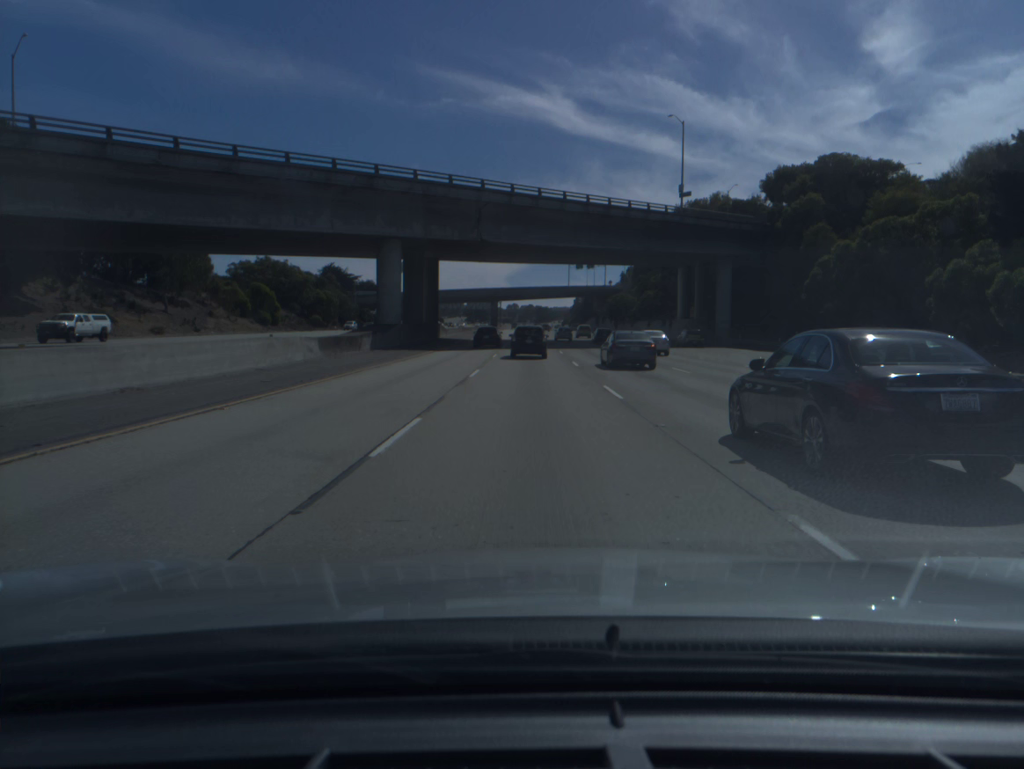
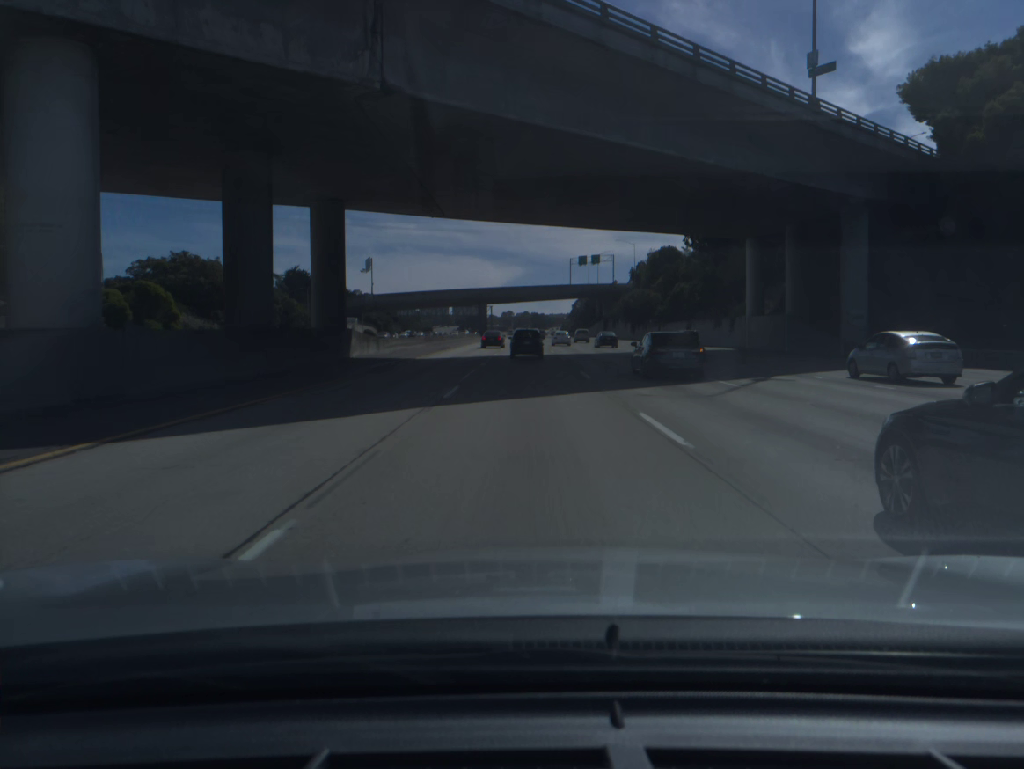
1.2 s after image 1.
(+0.1, +36.1) m; 0°
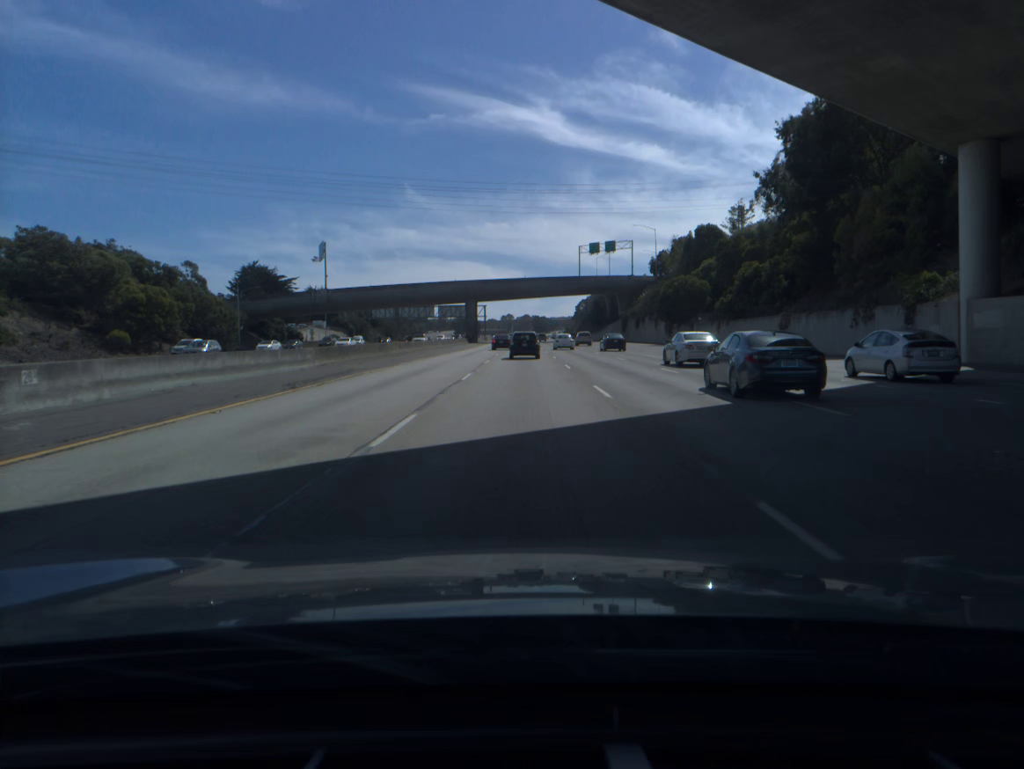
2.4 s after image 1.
(0.0, +36.2) m; 0°
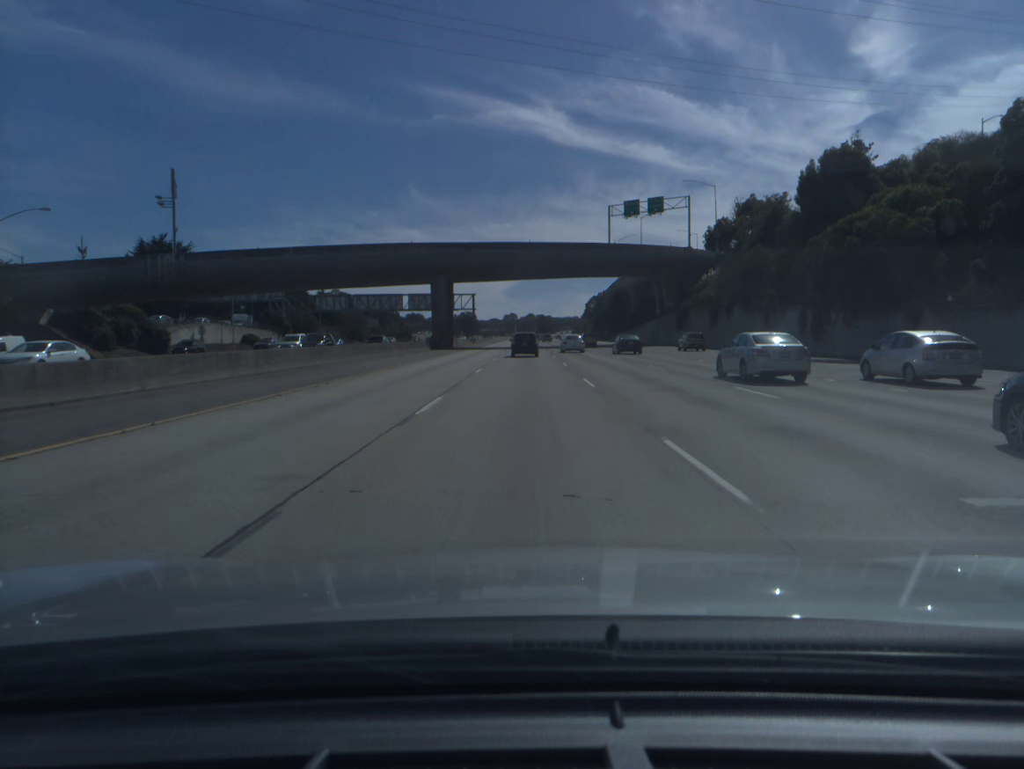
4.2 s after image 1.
(-0.3, +54.7) m; 0°
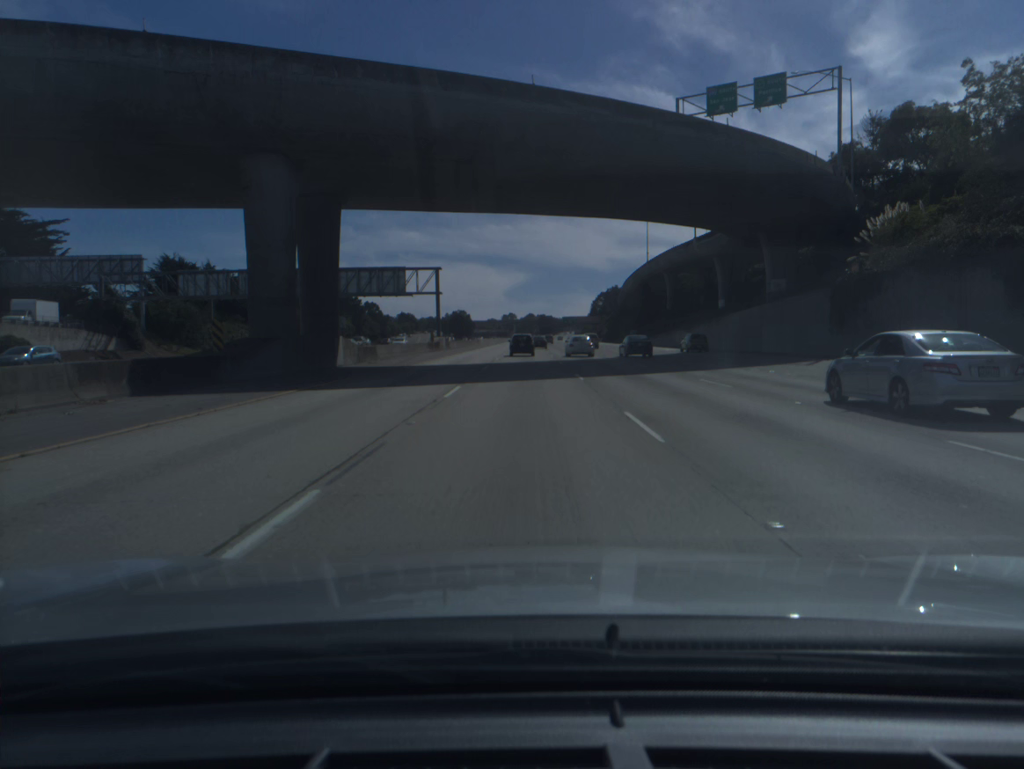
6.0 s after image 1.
(+0.1, +54.7) m; 0°
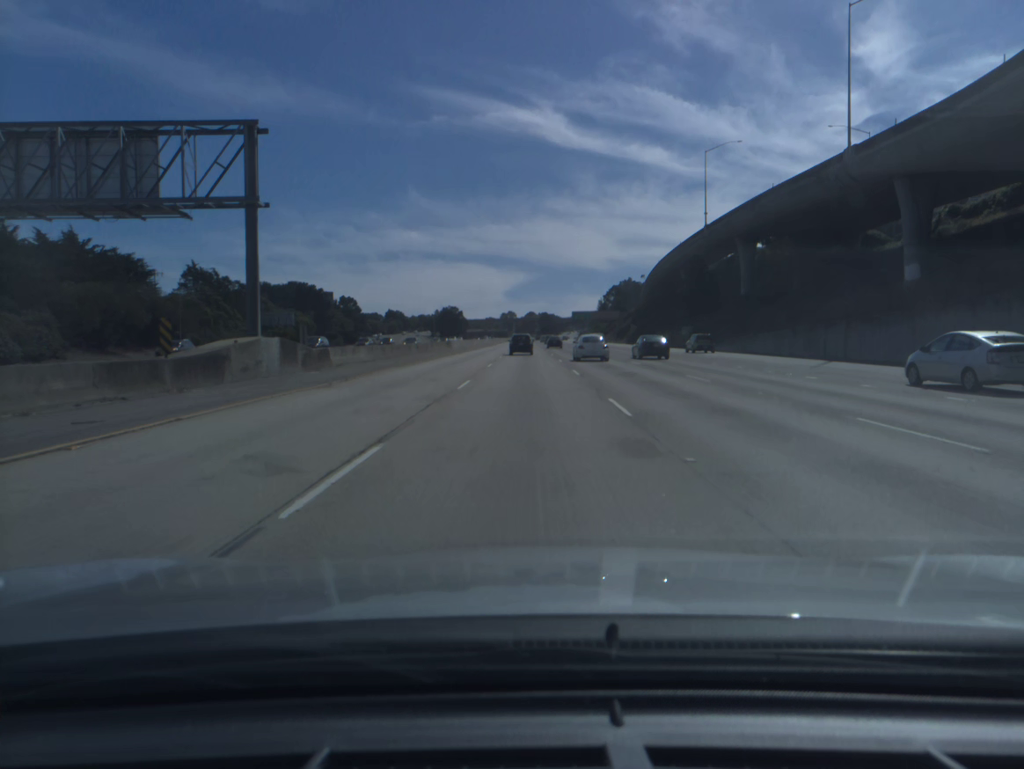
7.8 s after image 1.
(0.0, +55.6) m; 0°
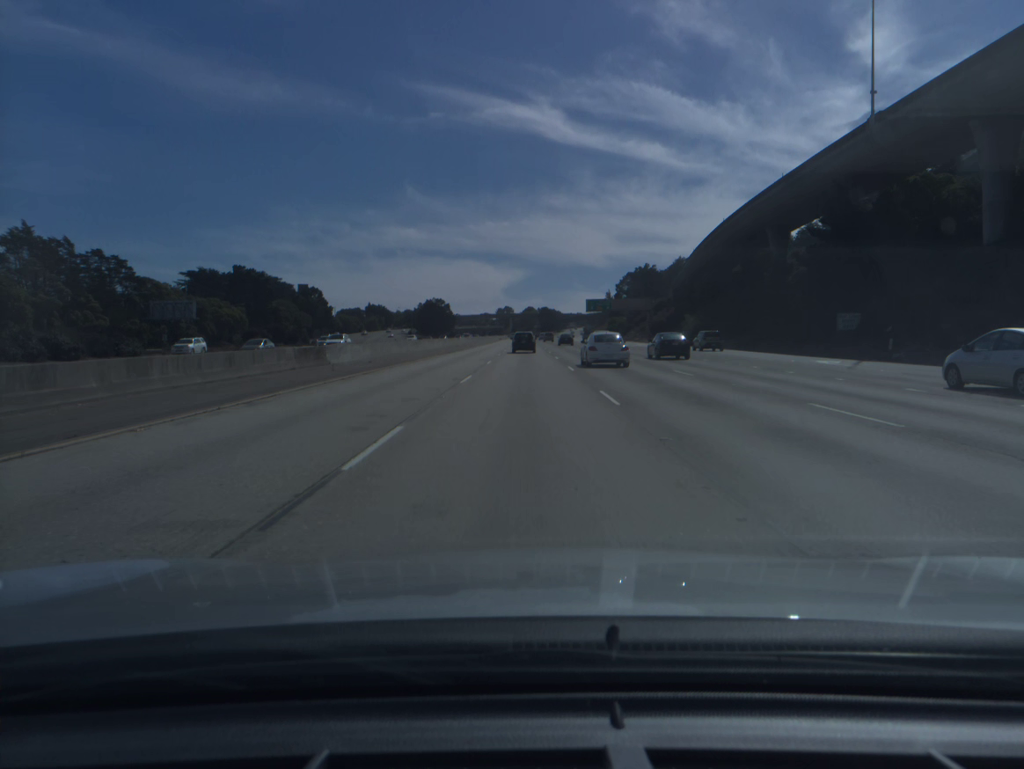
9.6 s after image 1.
(+0.2, +56.4) m; 0°
